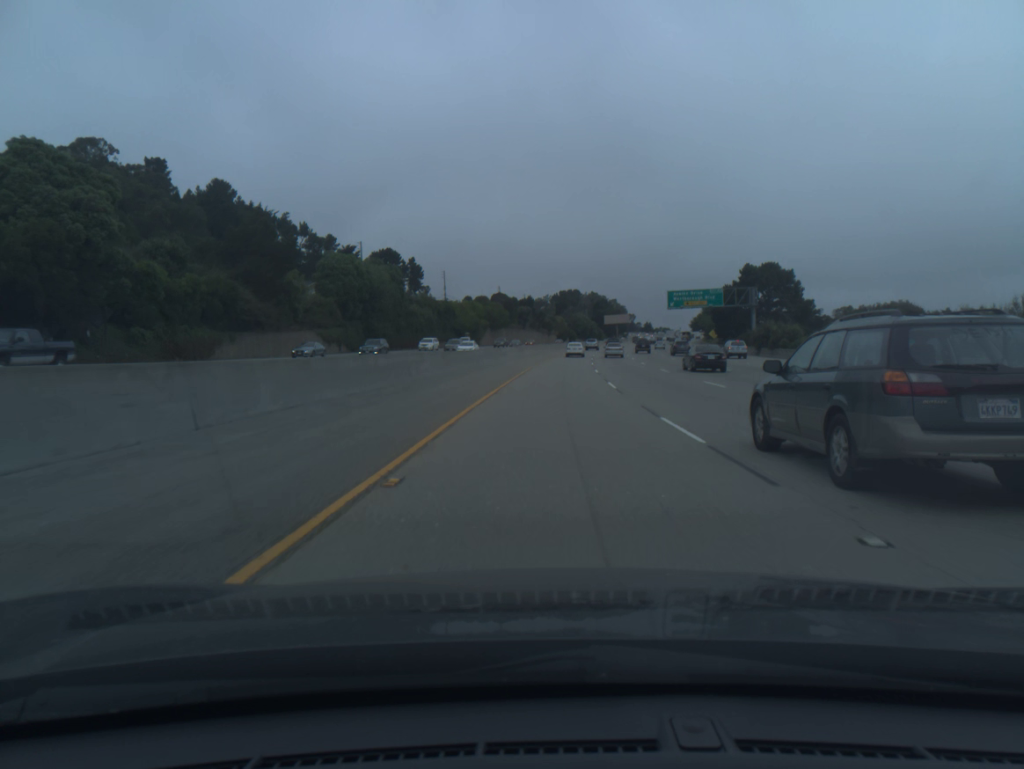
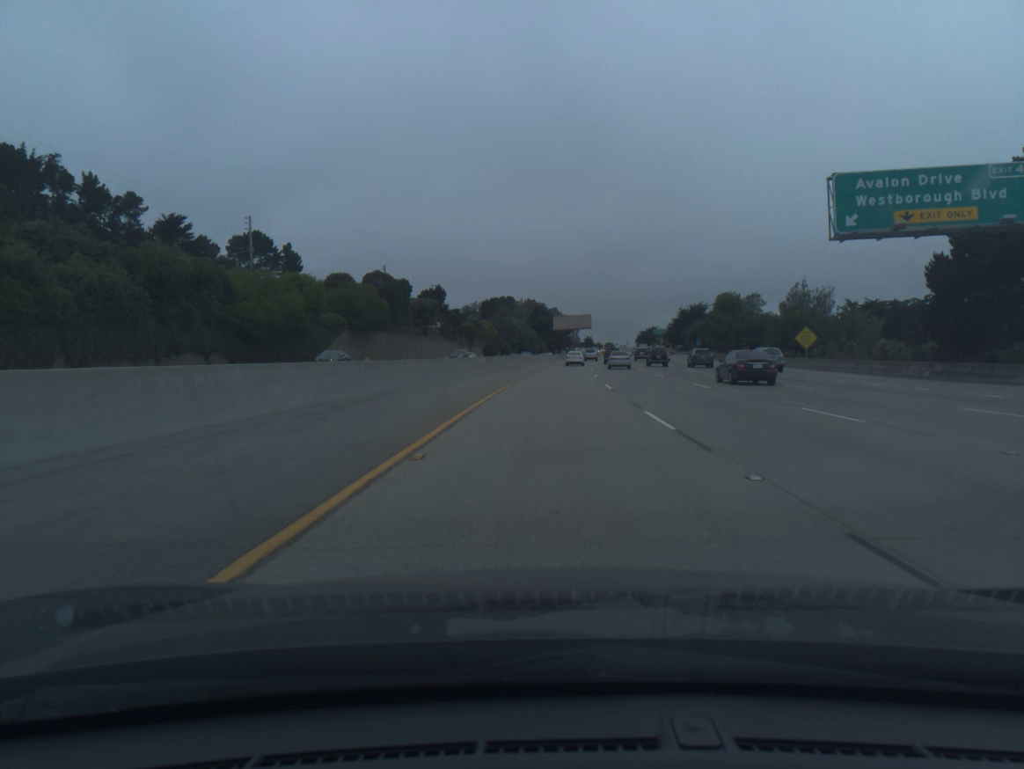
(+3.6, +85.3) m; +5°
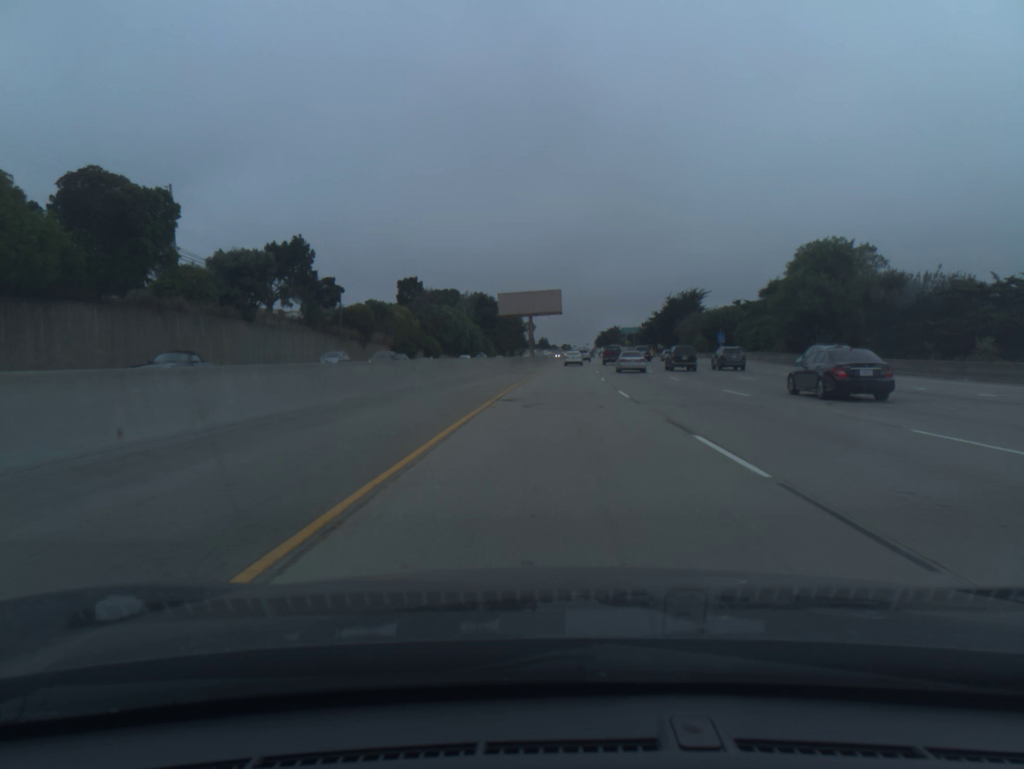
(+1.9, +63.8) m; +3°
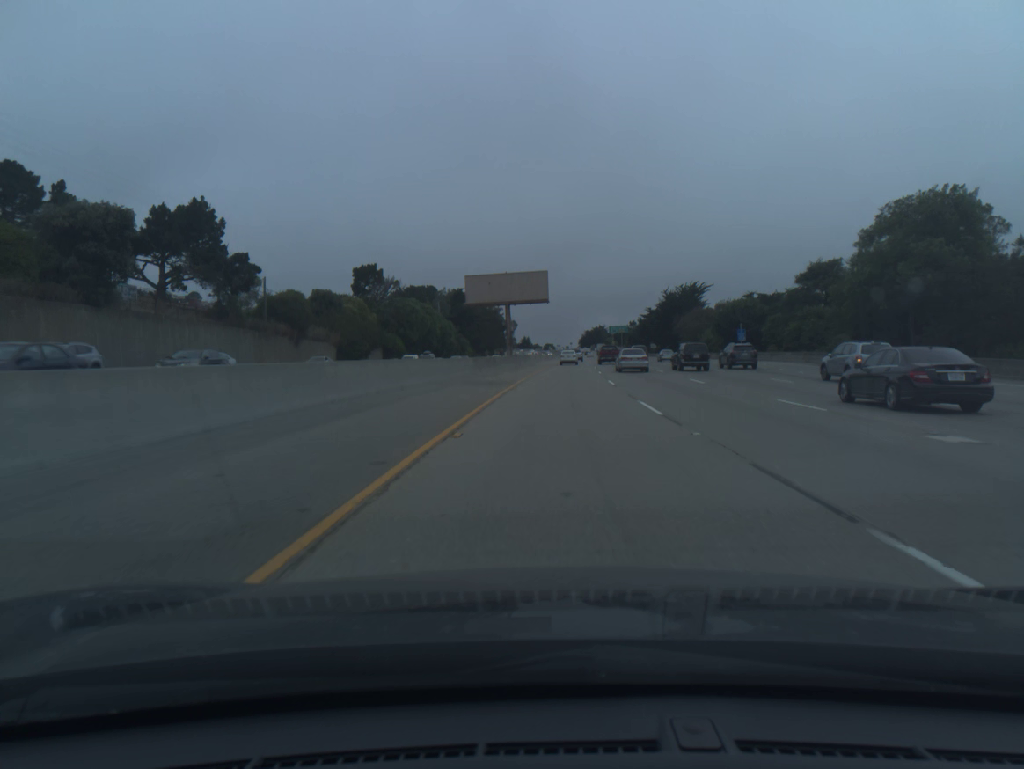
(+0.2, +21.3) m; +1°
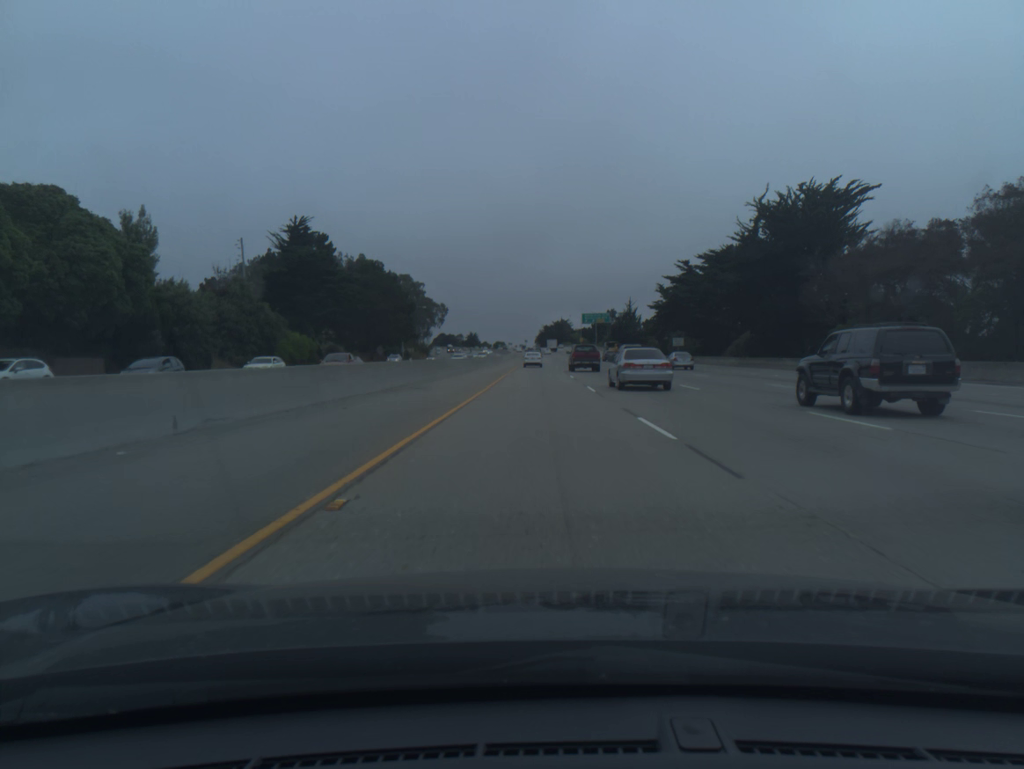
(+4.6, +106.8) m; +3°
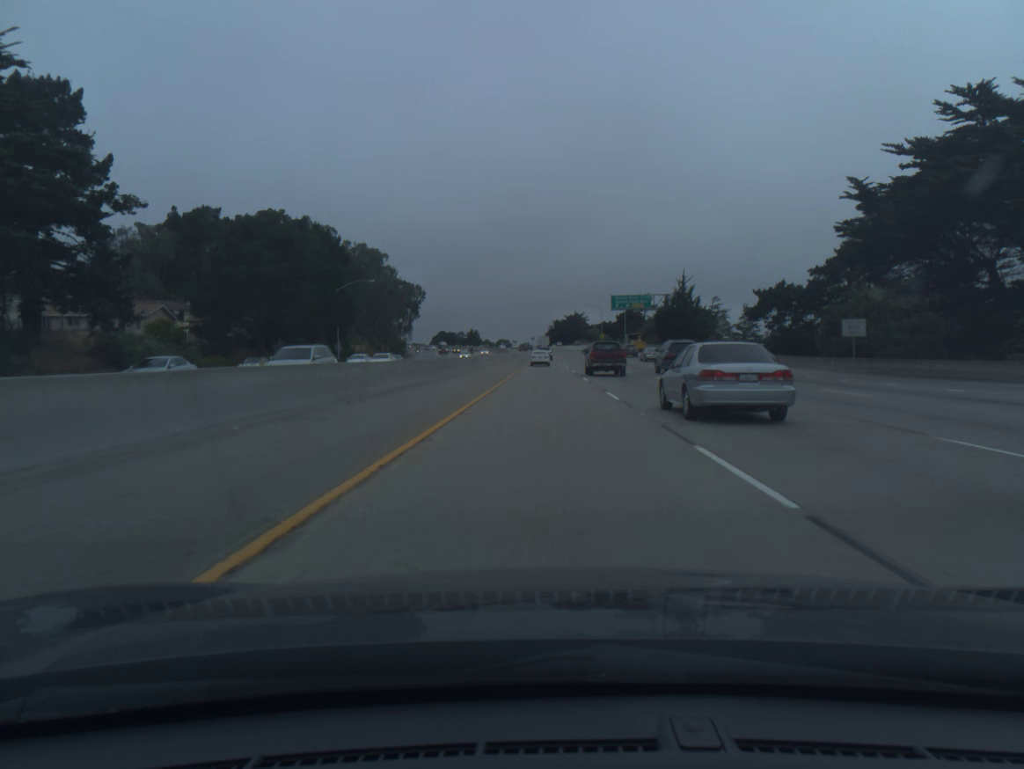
(-0.5, +63.6) m; -1°
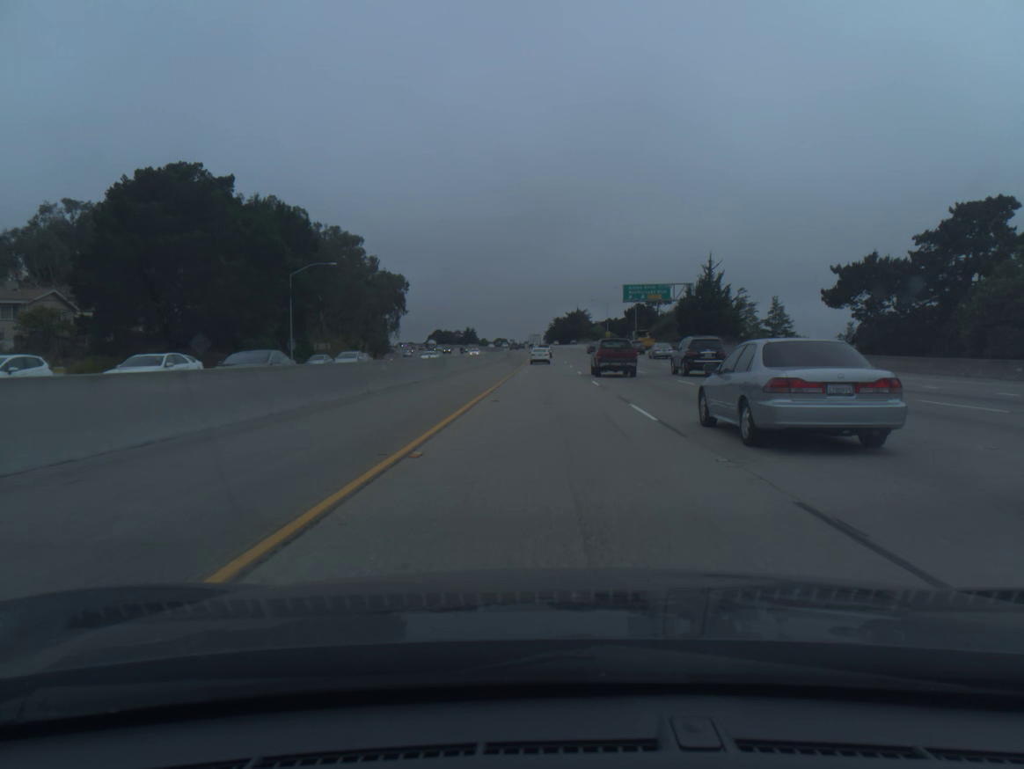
(0.0, +21.0) m; 0°
